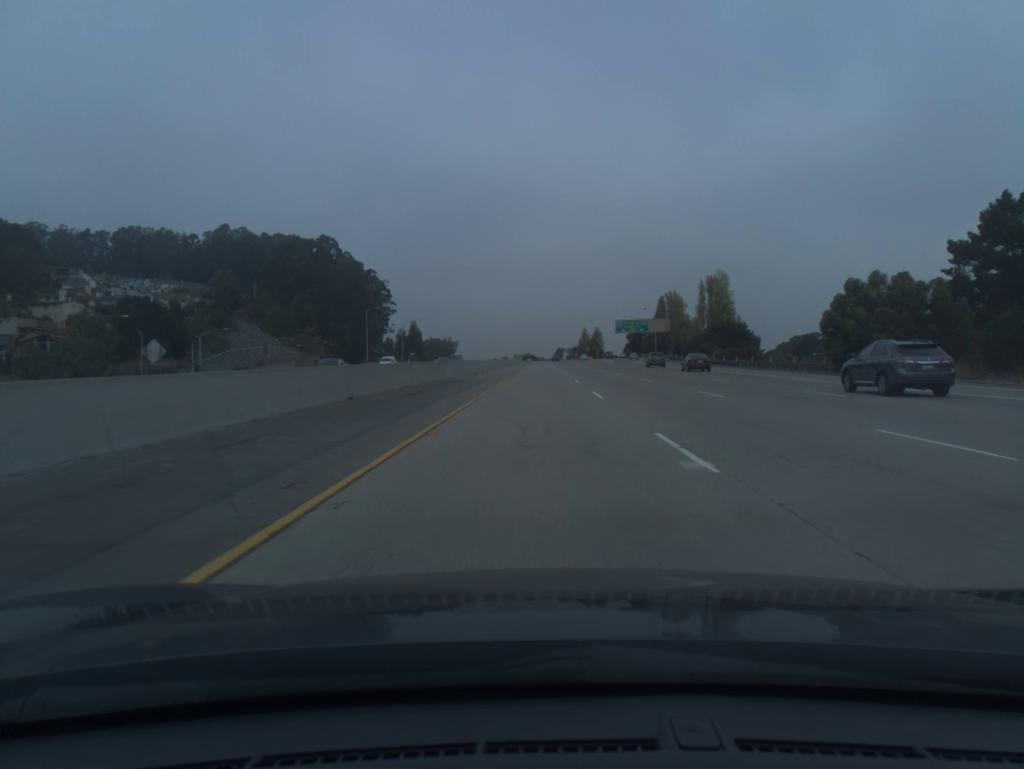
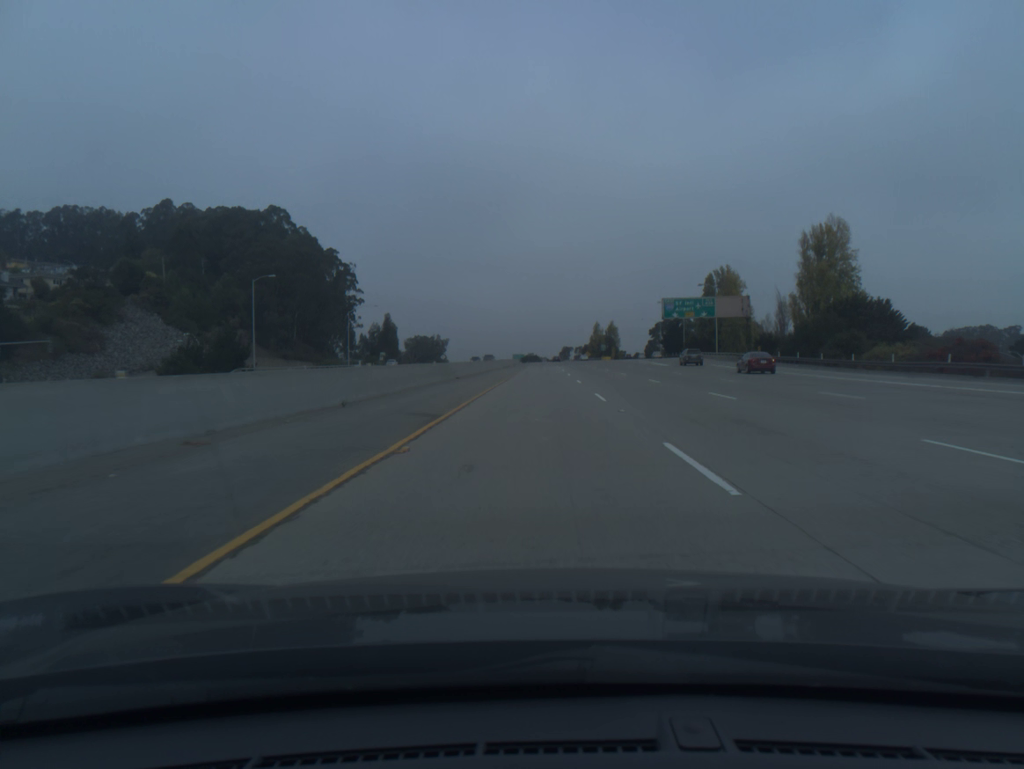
(0.0, +60.3) m; 0°
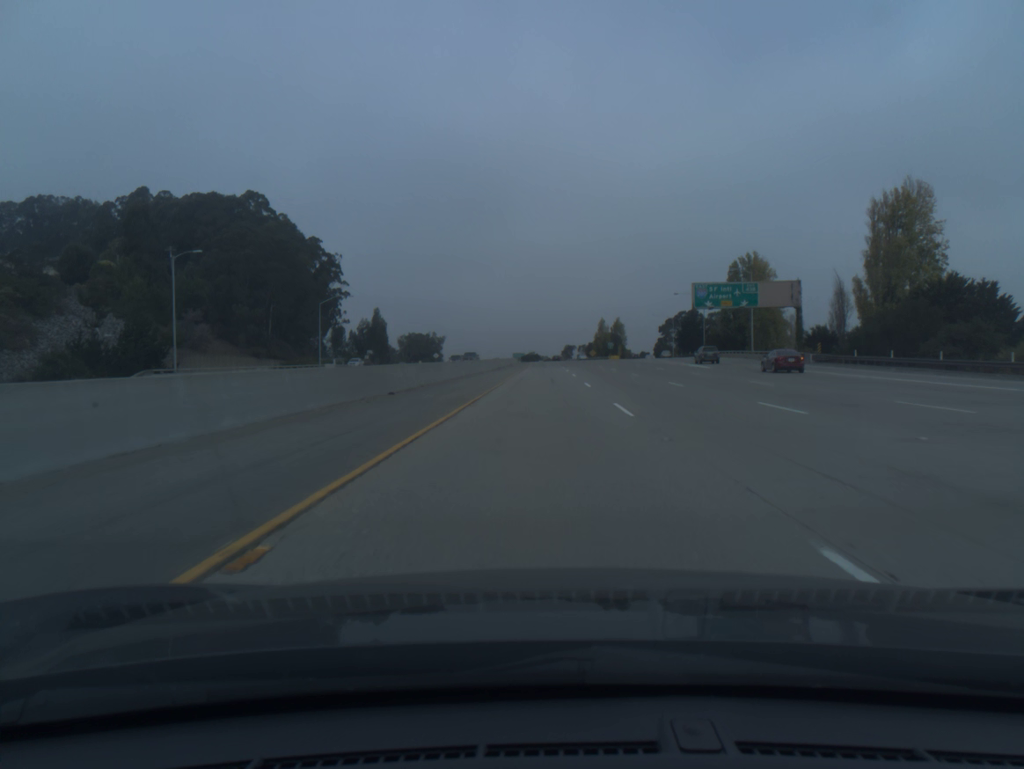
(0.0, +20.2) m; 0°
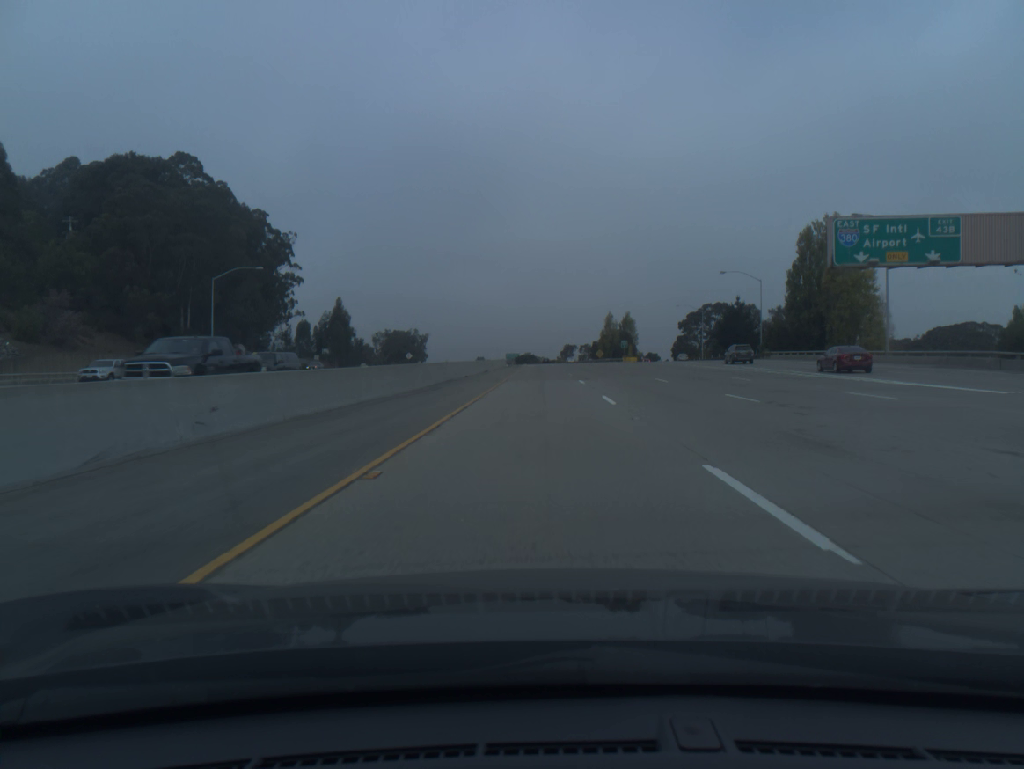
(+0.1, +40.3) m; 0°
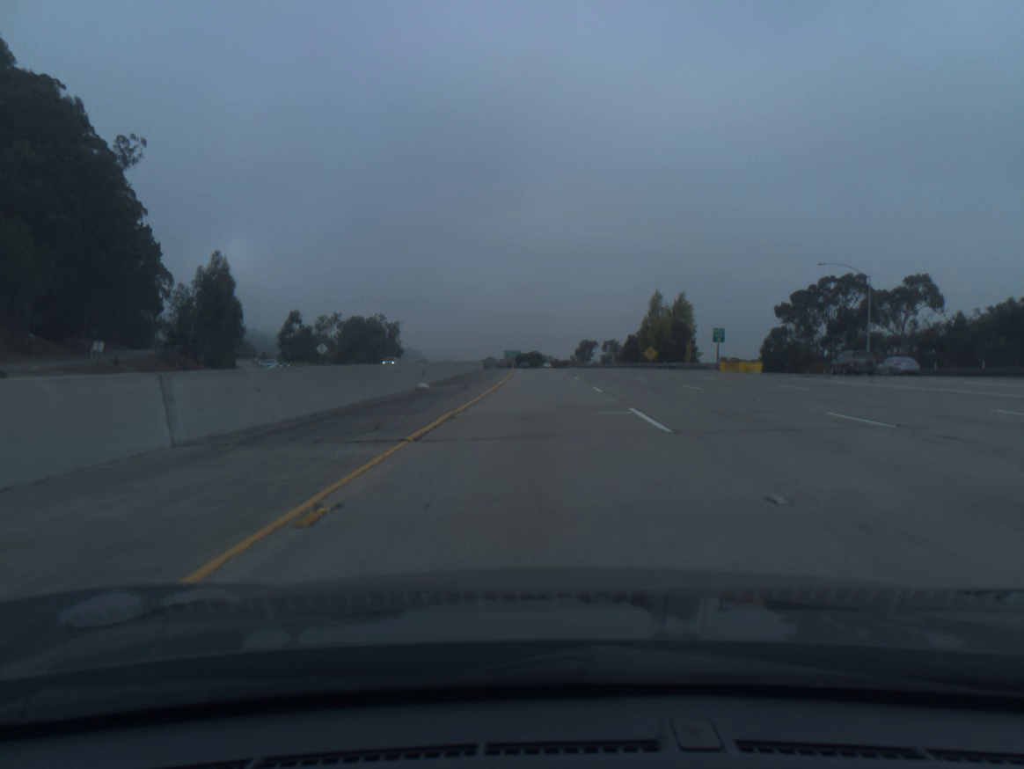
(-0.2, +80.7) m; -1°
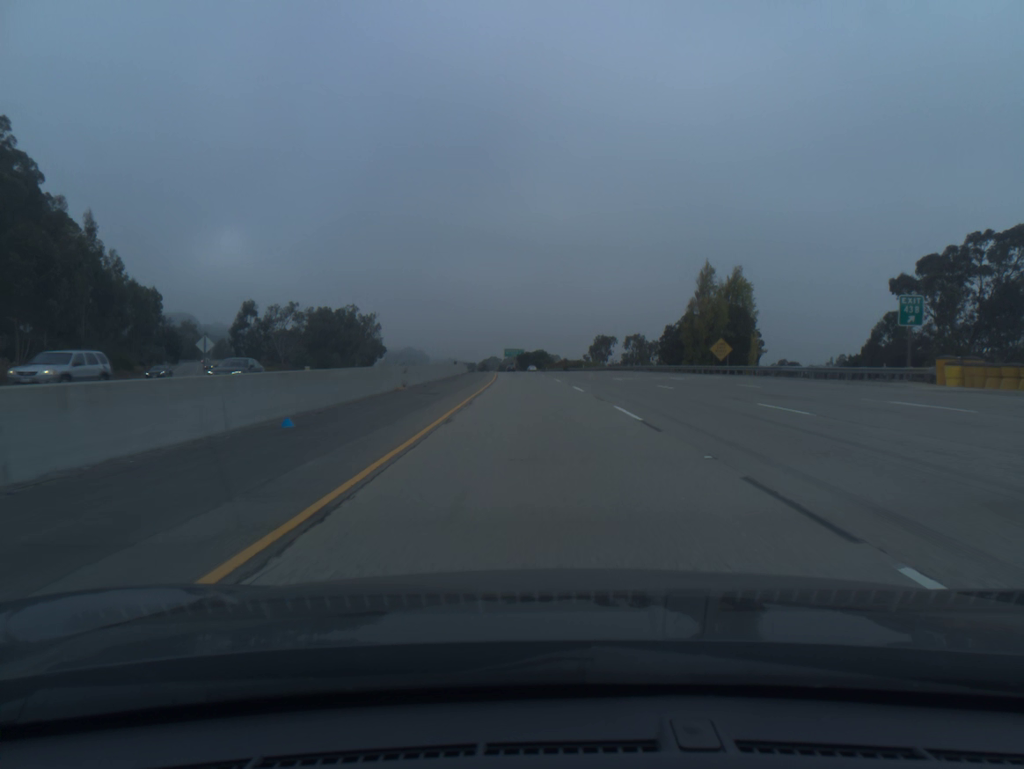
(-0.1, +40.3) m; 0°
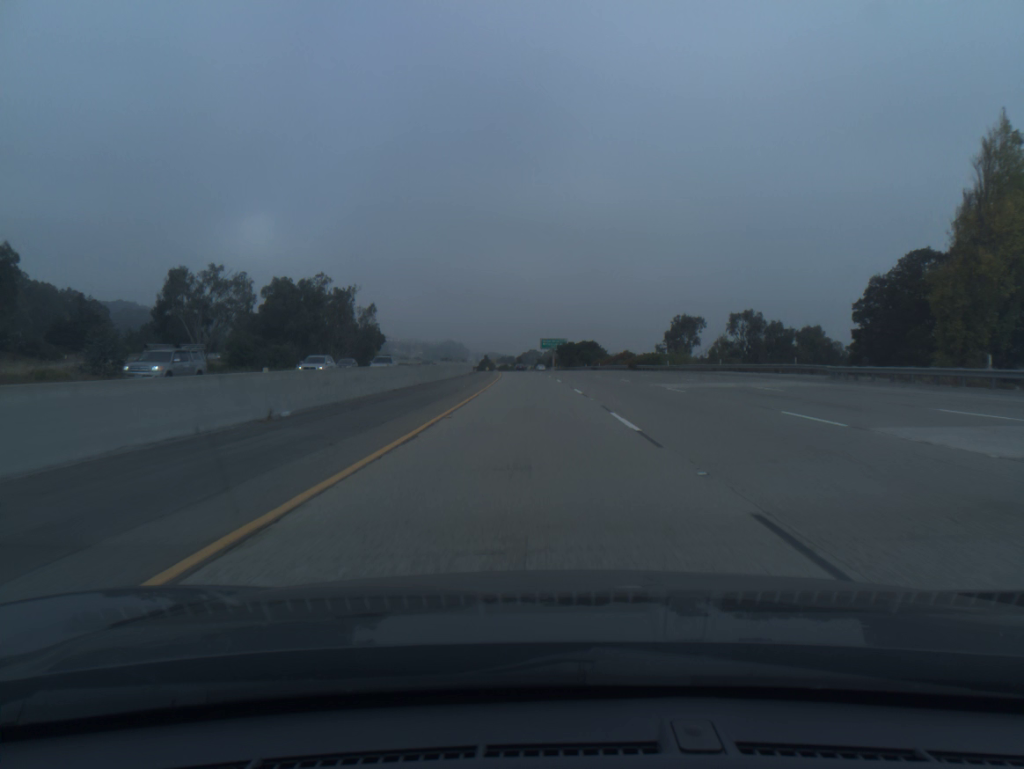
(-1.5, +60.5) m; -3°
